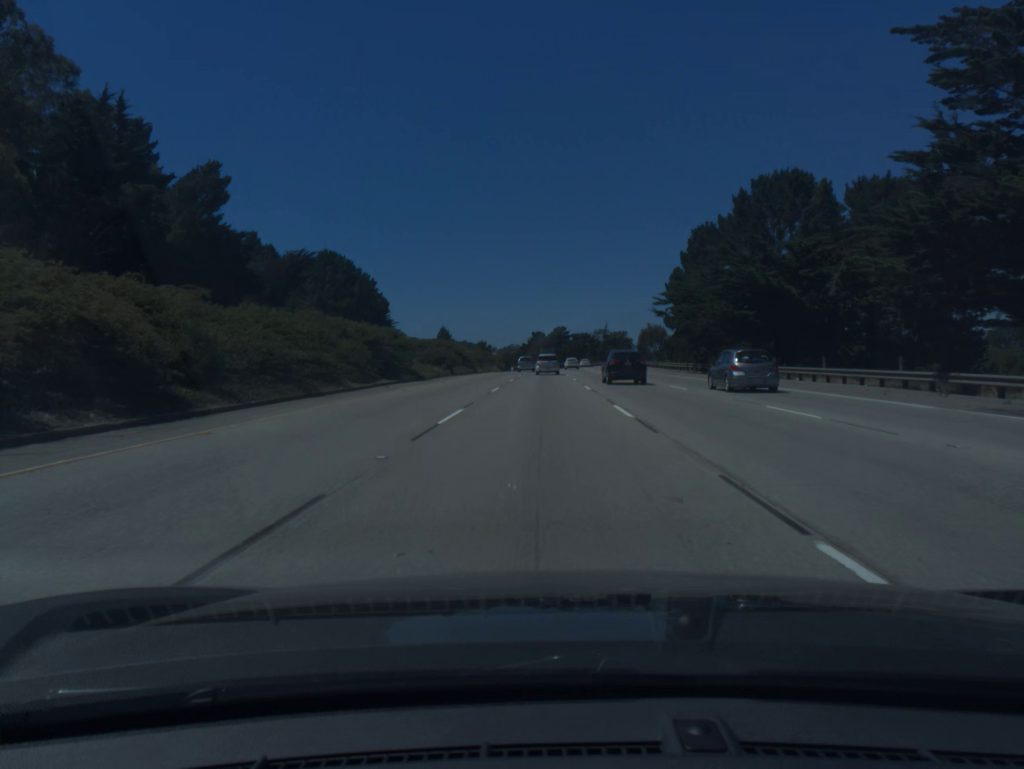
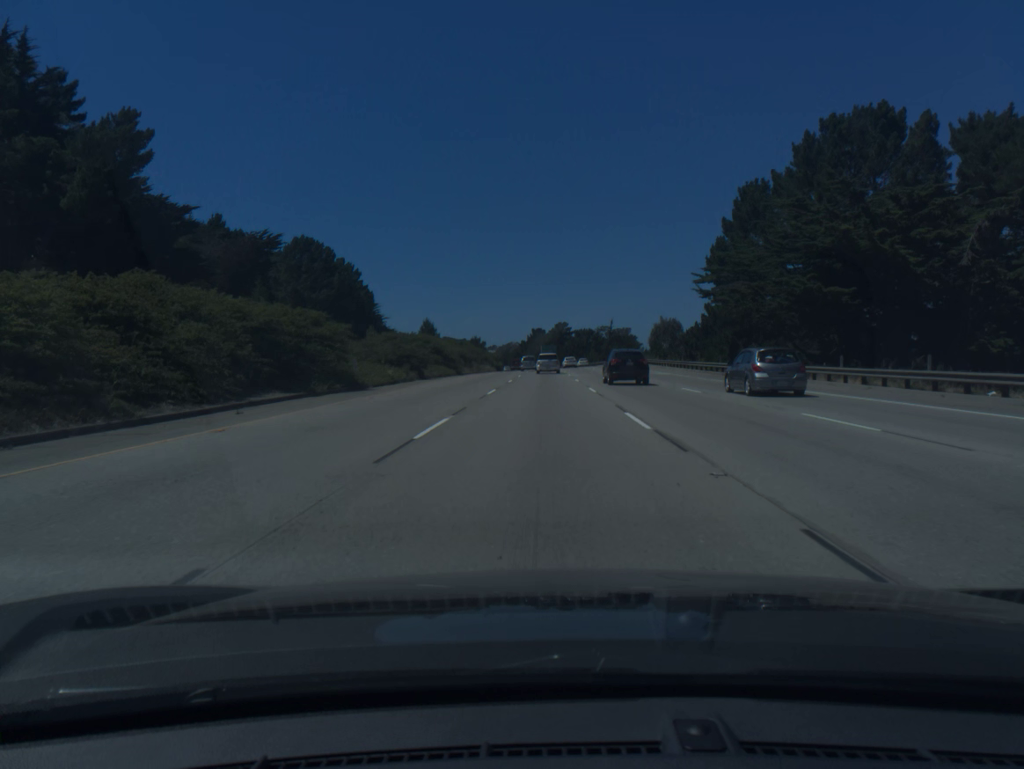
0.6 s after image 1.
(0.0, +17.2) m; 0°
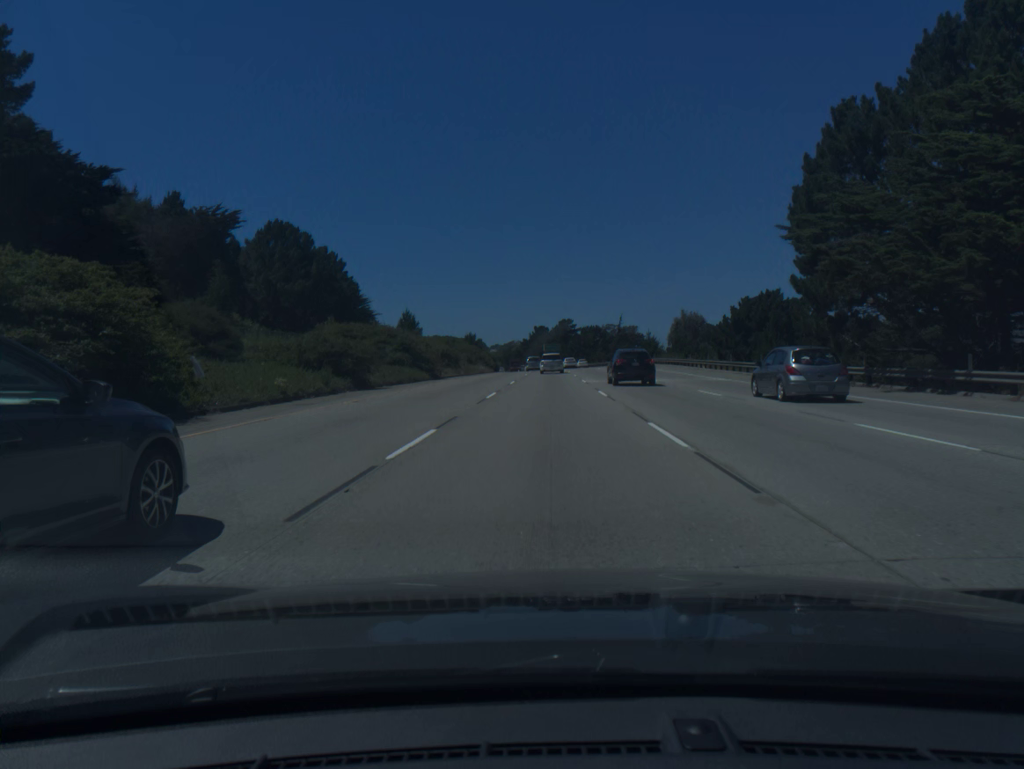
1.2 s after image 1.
(0.0, +17.3) m; 0°
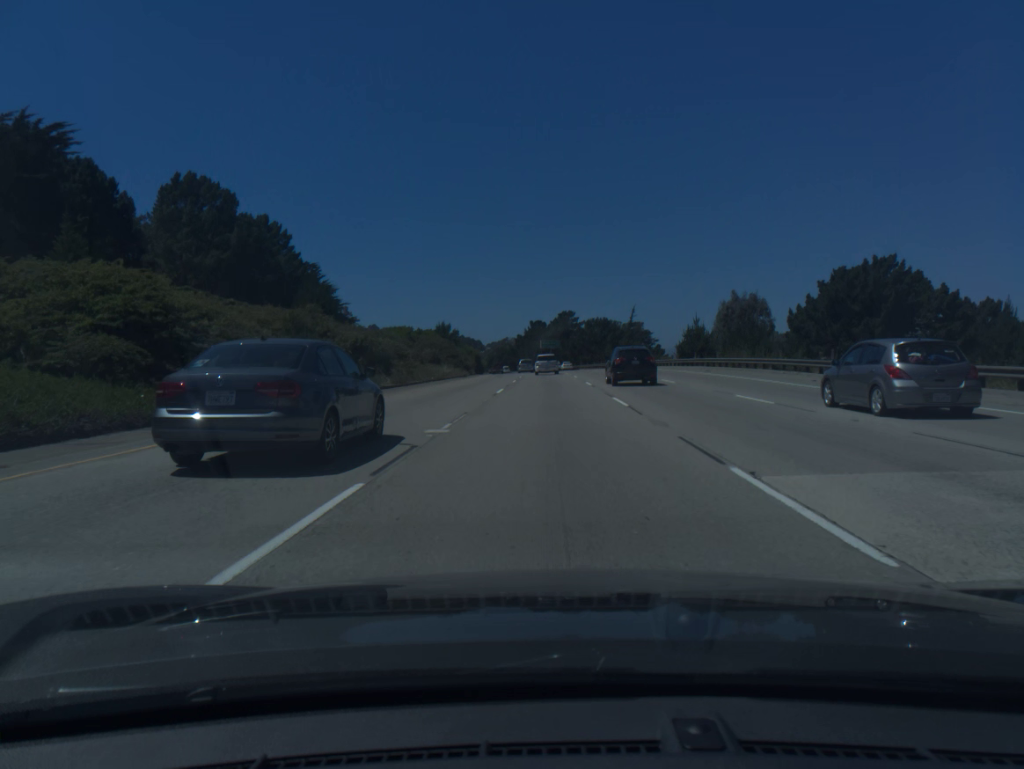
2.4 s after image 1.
(0.0, +34.7) m; 0°
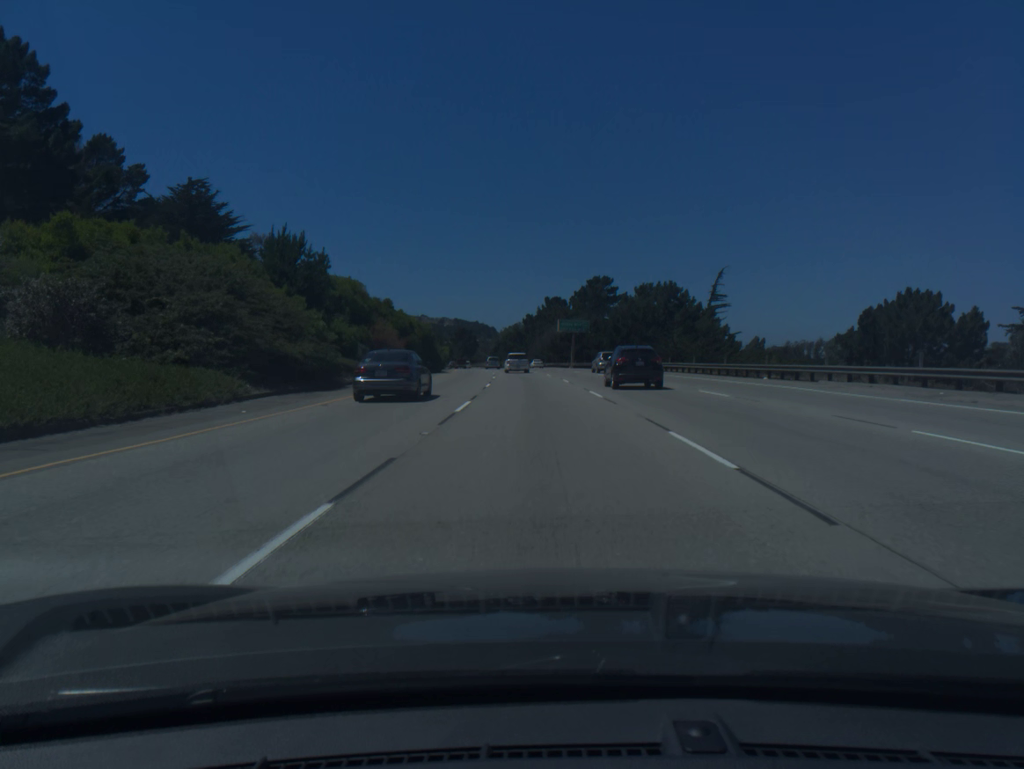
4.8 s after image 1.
(-0.3, +69.7) m; -1°
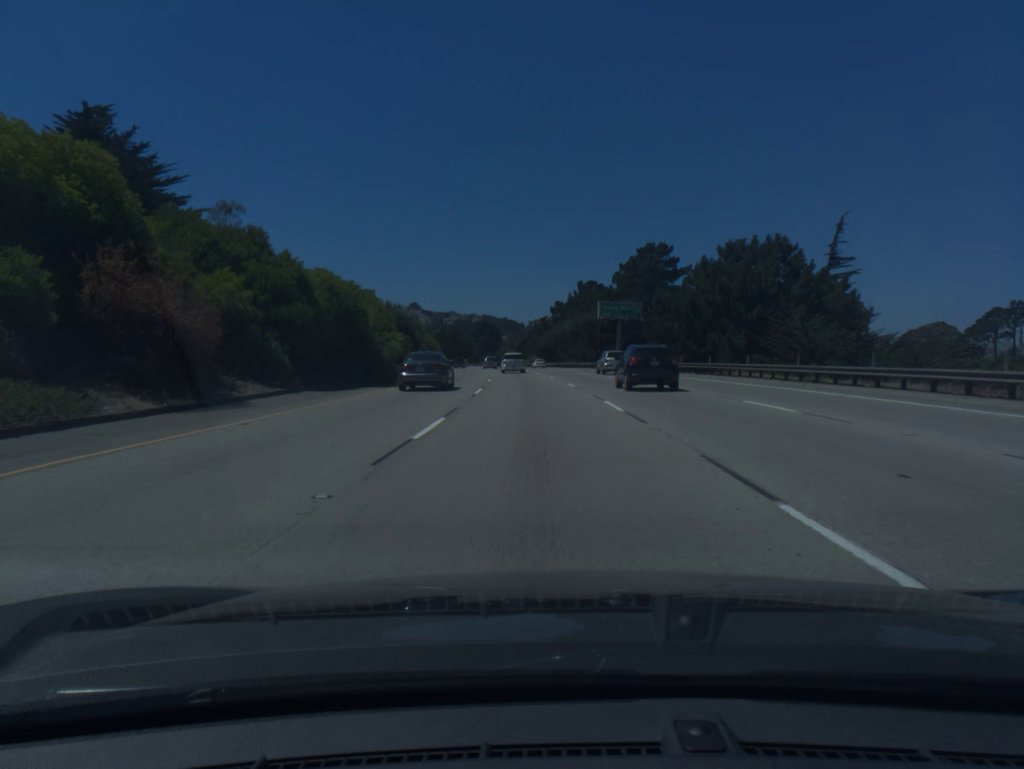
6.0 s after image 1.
(-0.6, +34.9) m; -2°
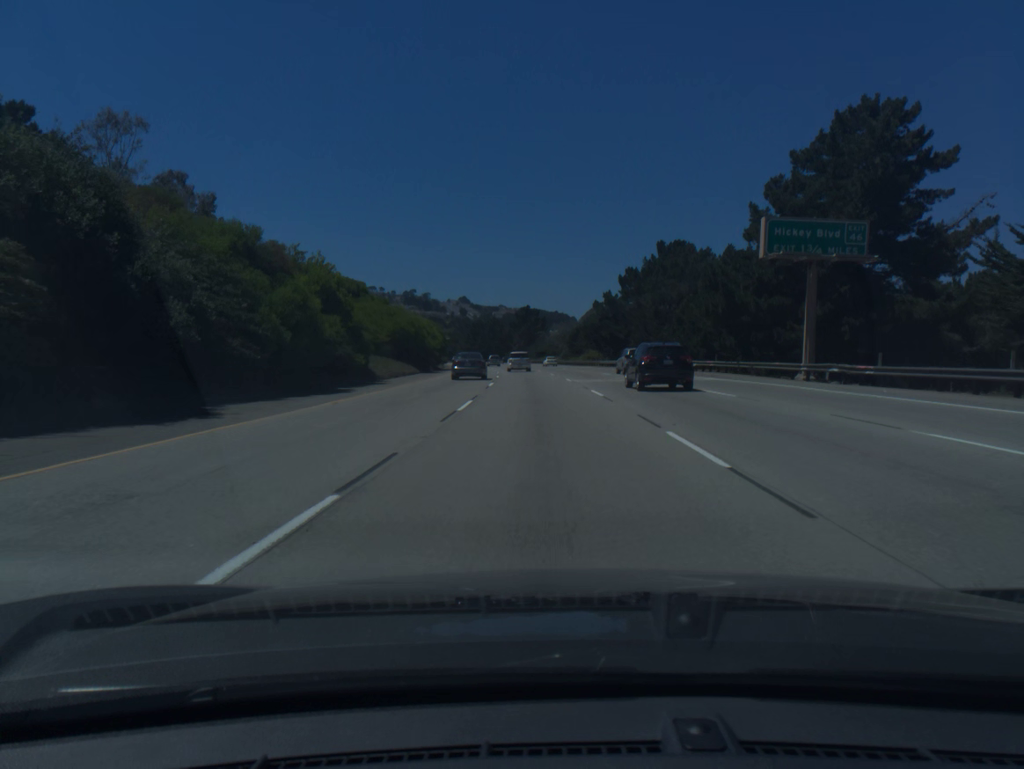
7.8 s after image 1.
(-1.7, +52.4) m; -4°
